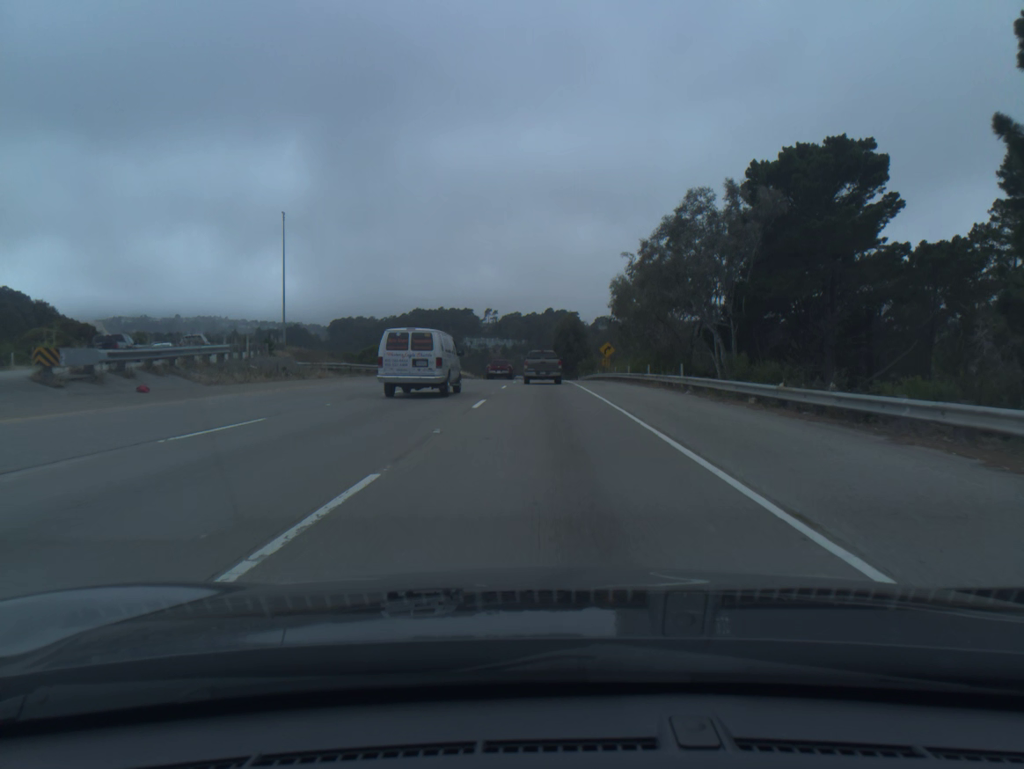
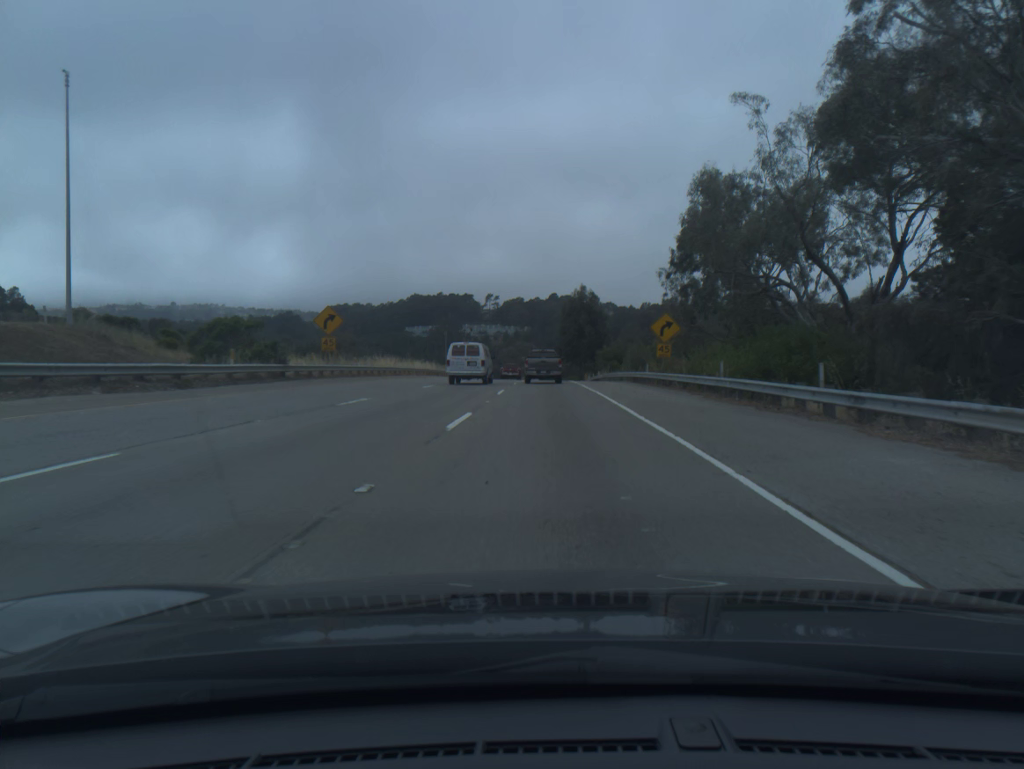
(-0.1, +34.5) m; 0°
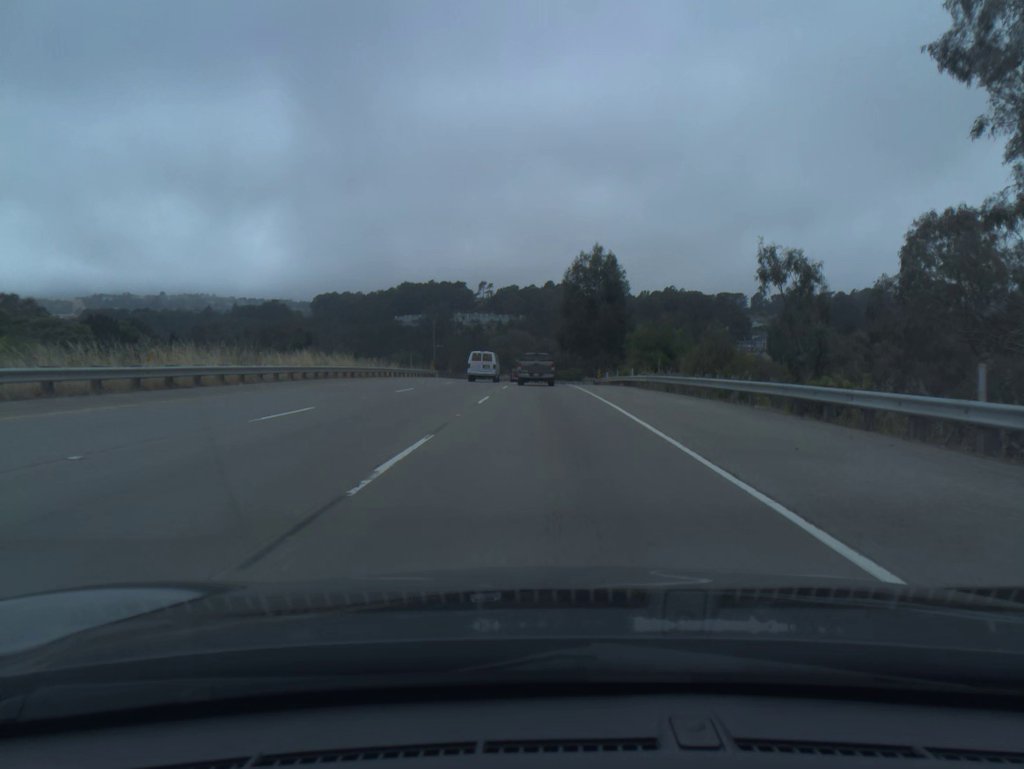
(+0.1, +34.6) m; 0°
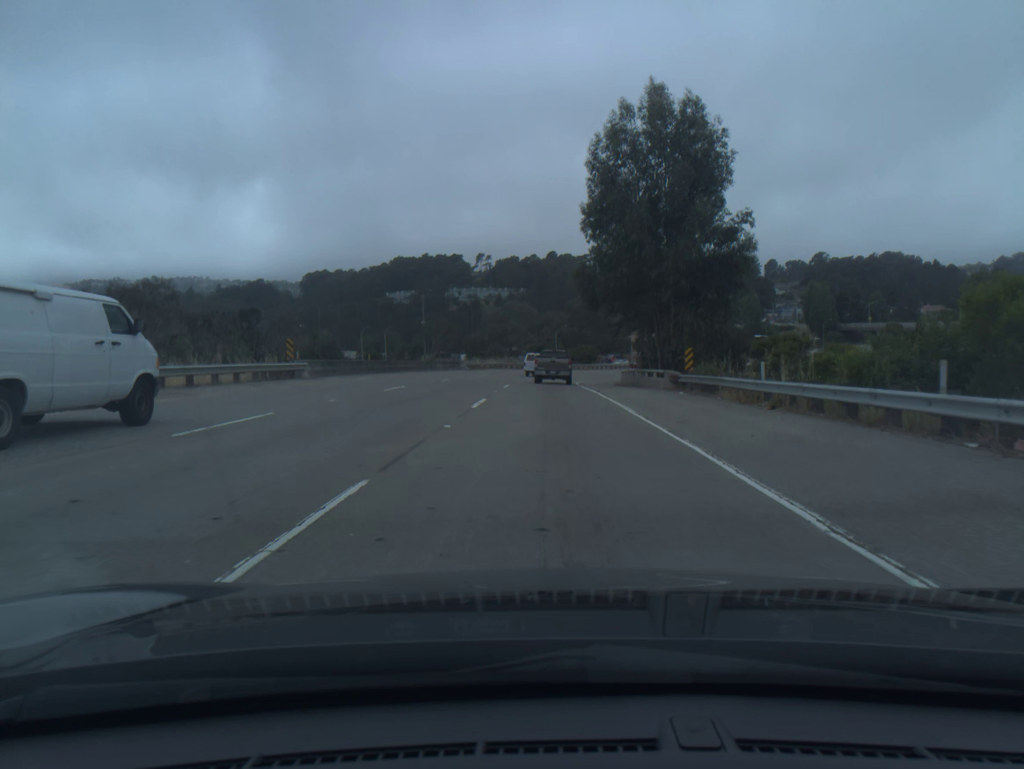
(-0.2, +46.6) m; 0°
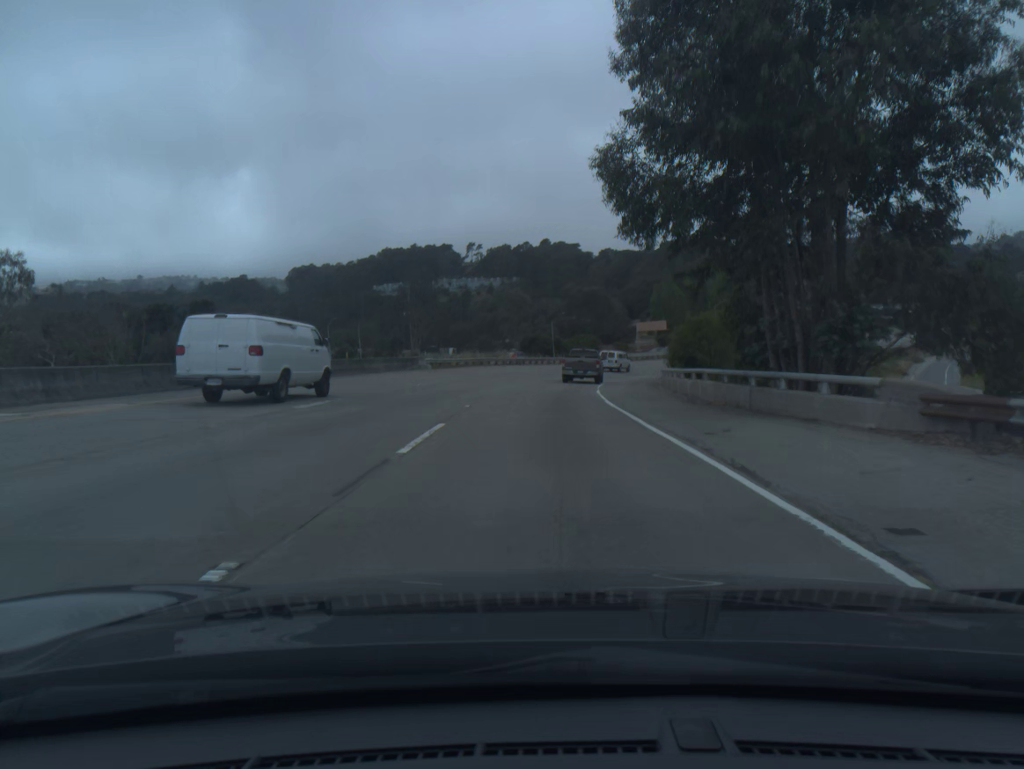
(+0.1, +23.4) m; 0°
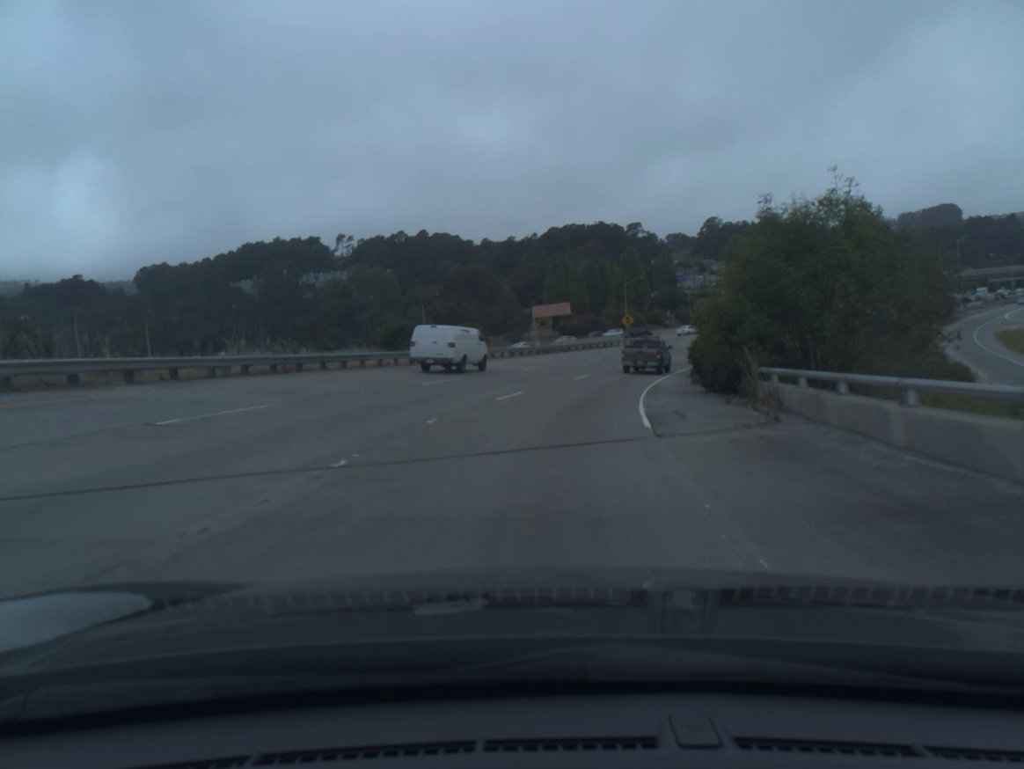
(+2.7, +48.1) m; +8°
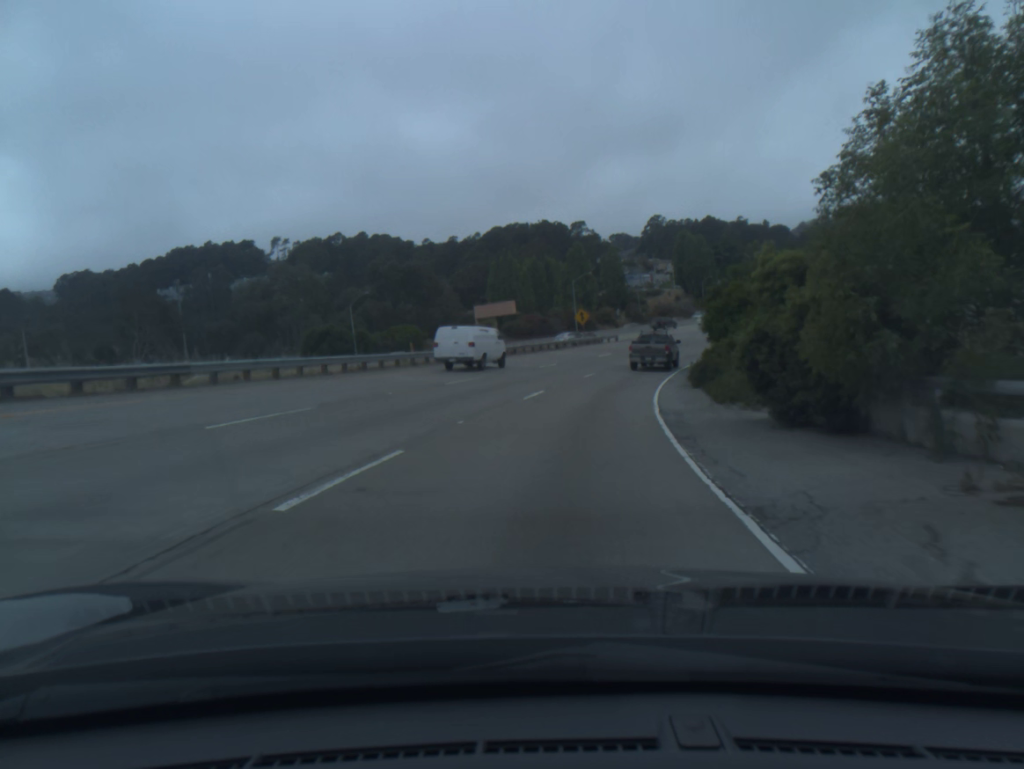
(+0.4, +13.0) m; +4°
